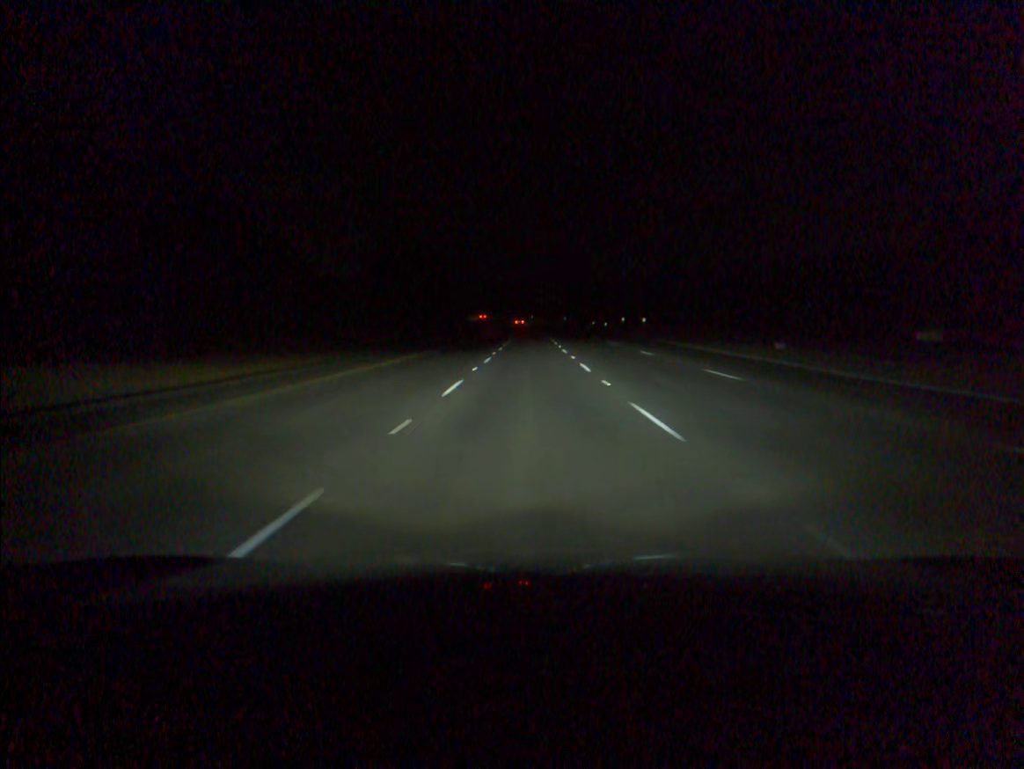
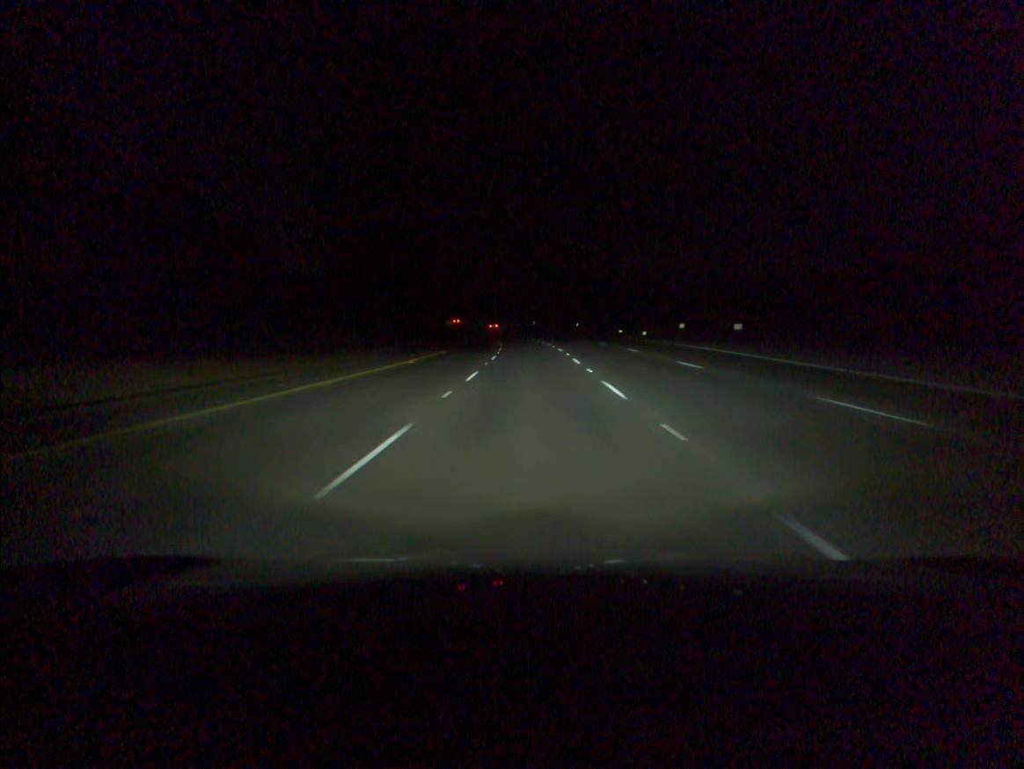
(0.0, +38.2) m; 0°
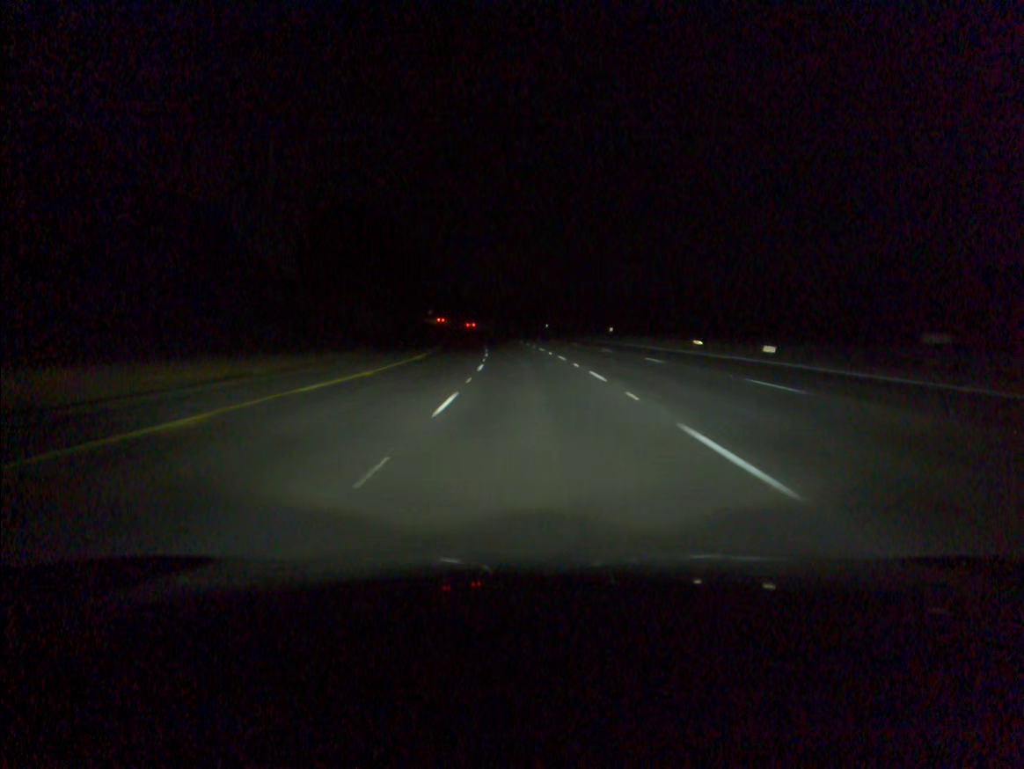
(-0.2, +38.1) m; -1°
